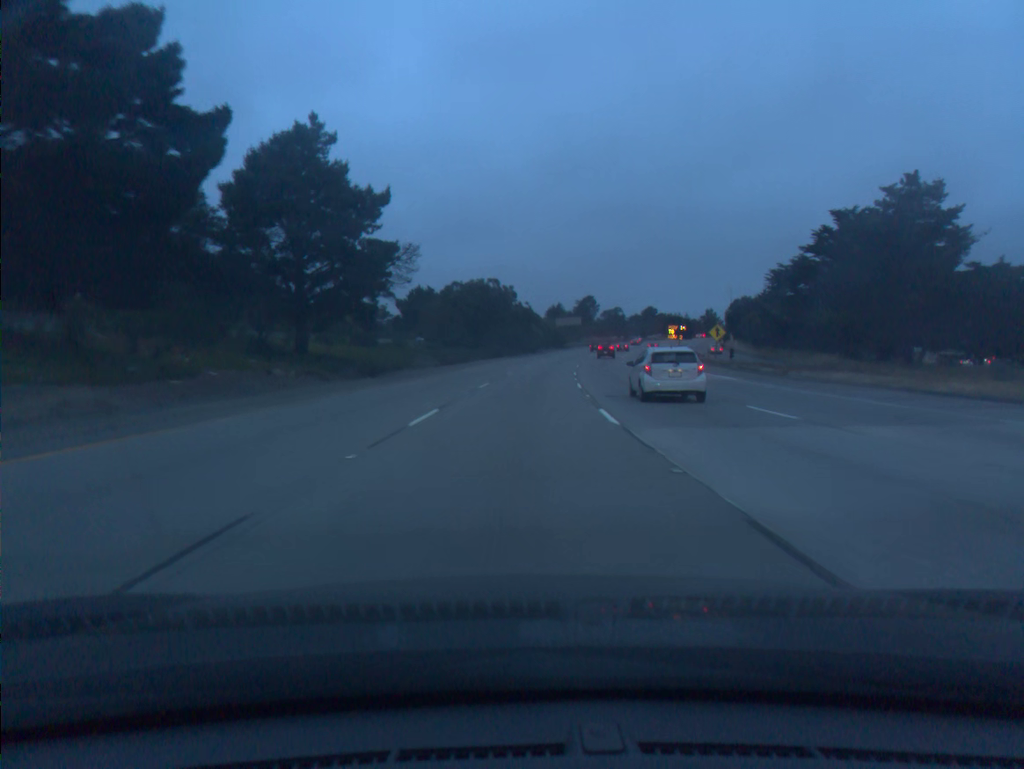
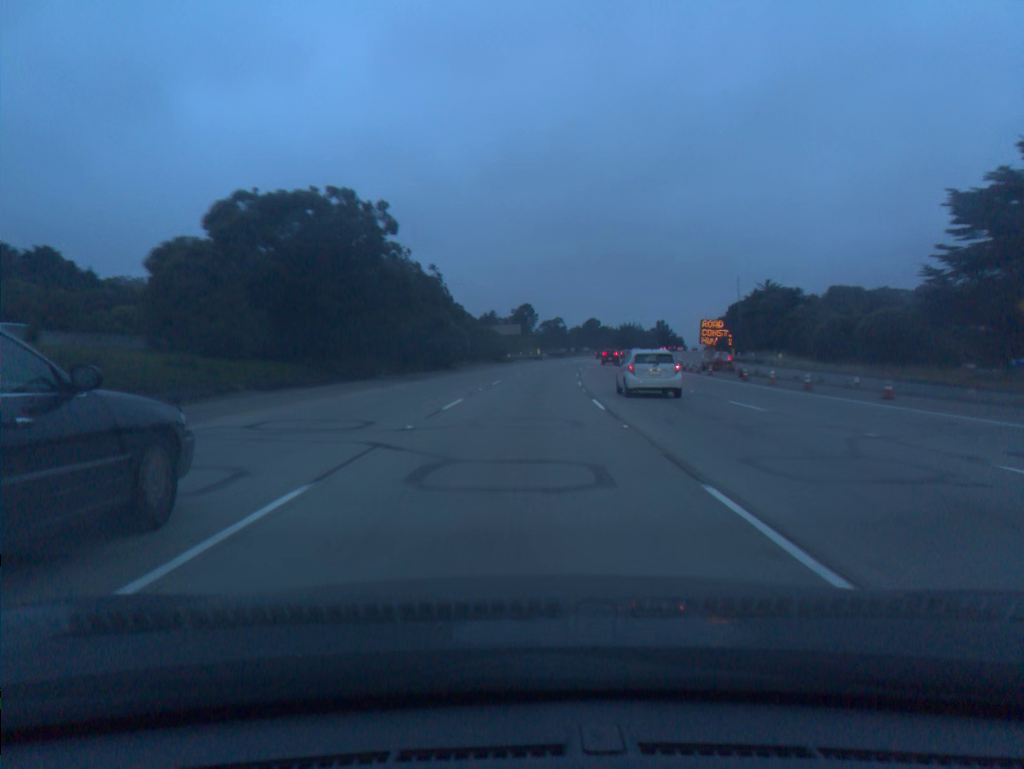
(+2.3, +54.2) m; +5°
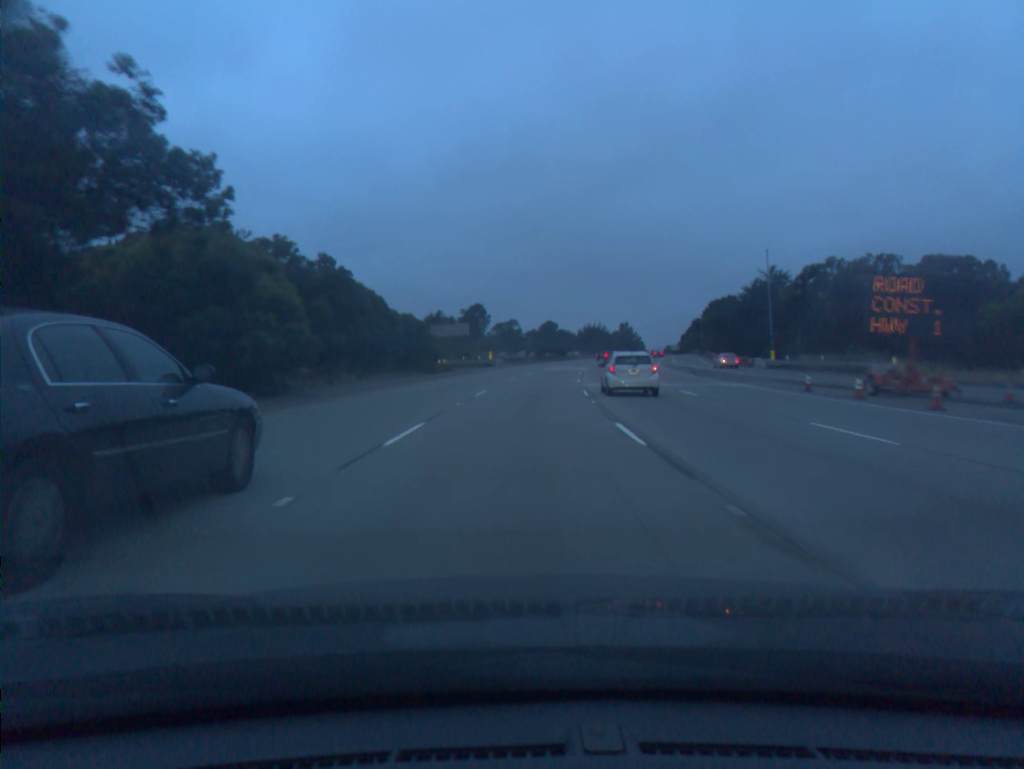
(+1.1, +36.0) m; +3°
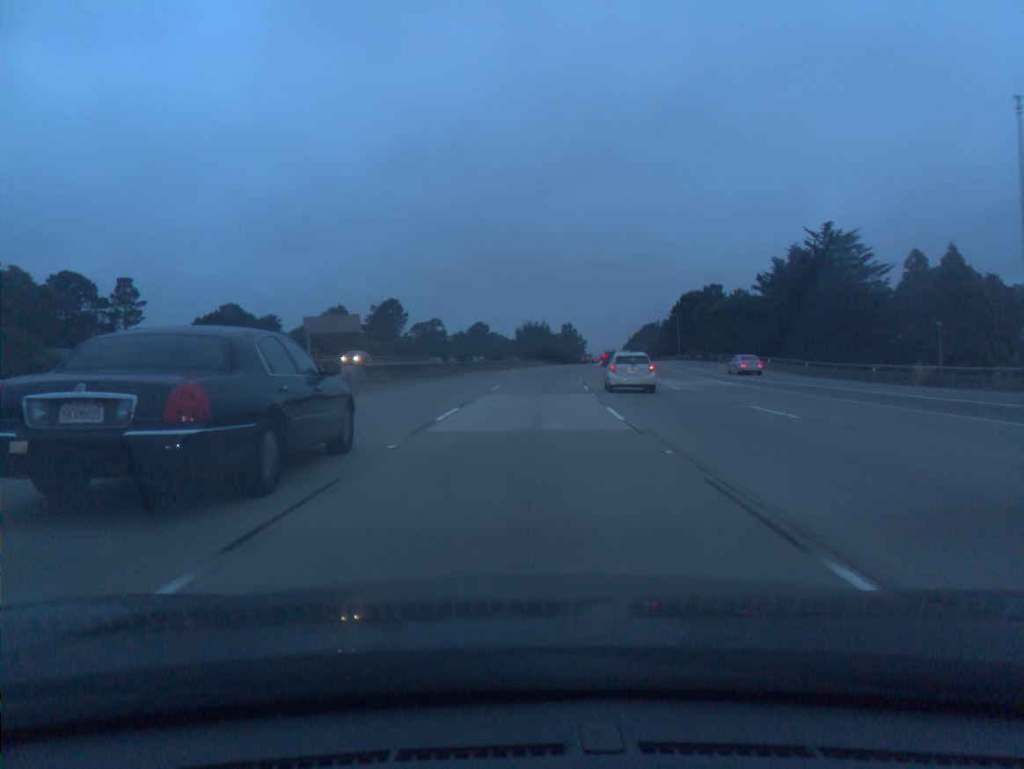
(+2.4, +53.9) m; +5°
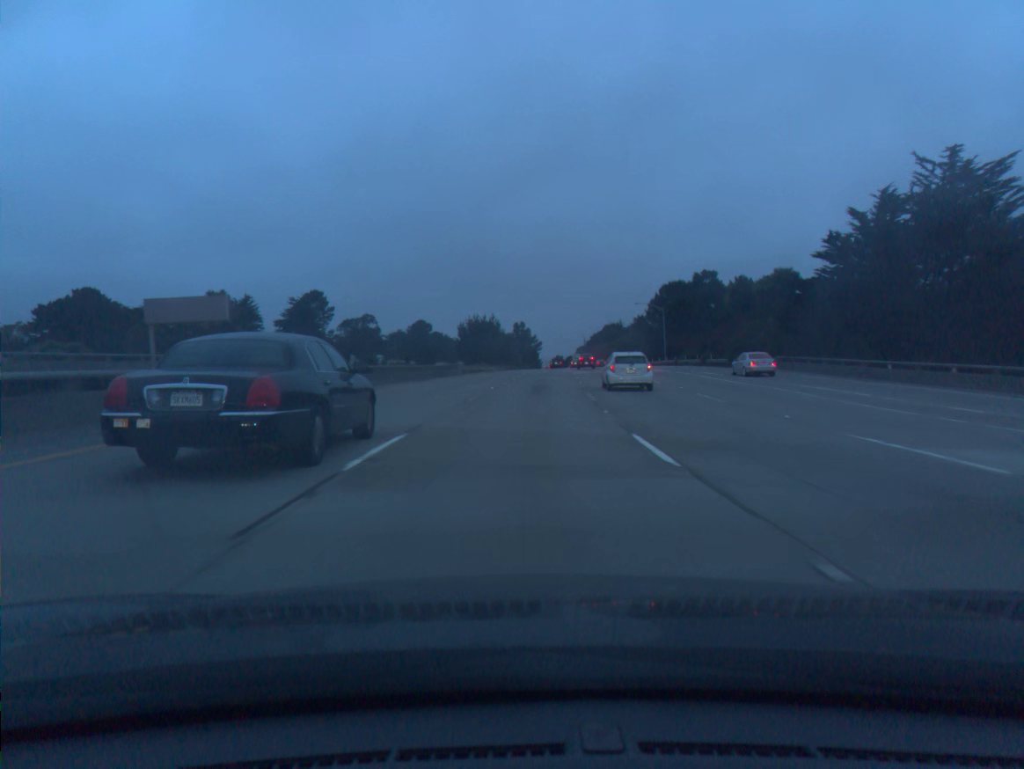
(+1.1, +35.8) m; +4°
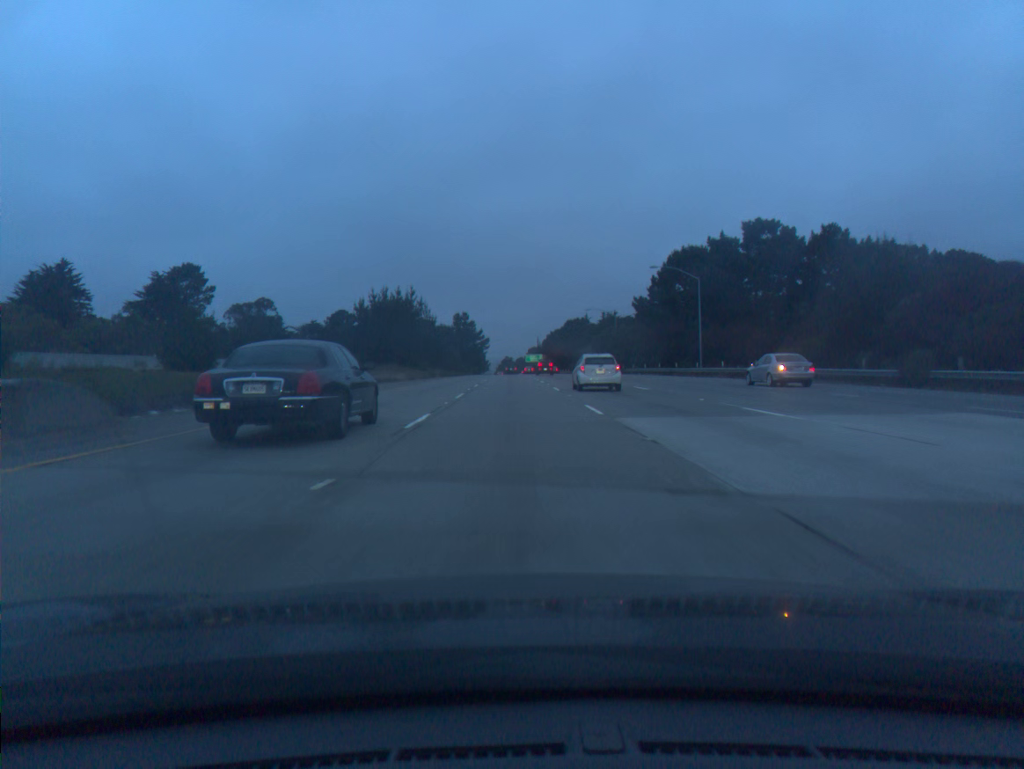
(+1.8, +53.9) m; +4°
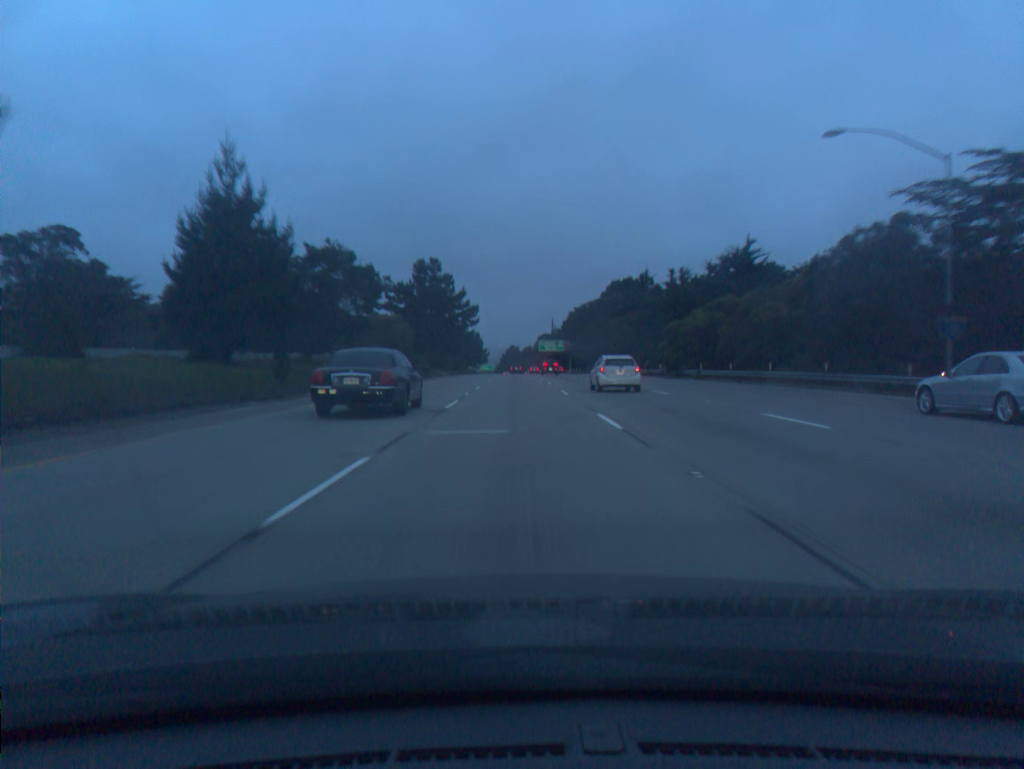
(-0.9, +90.7) m; 0°
